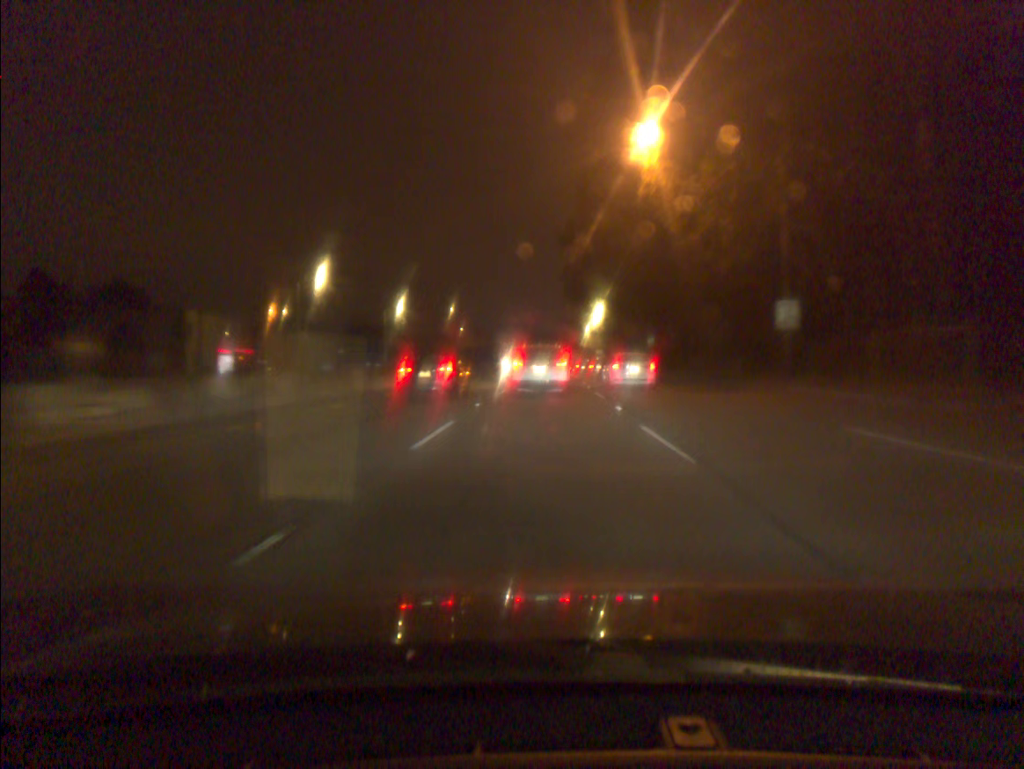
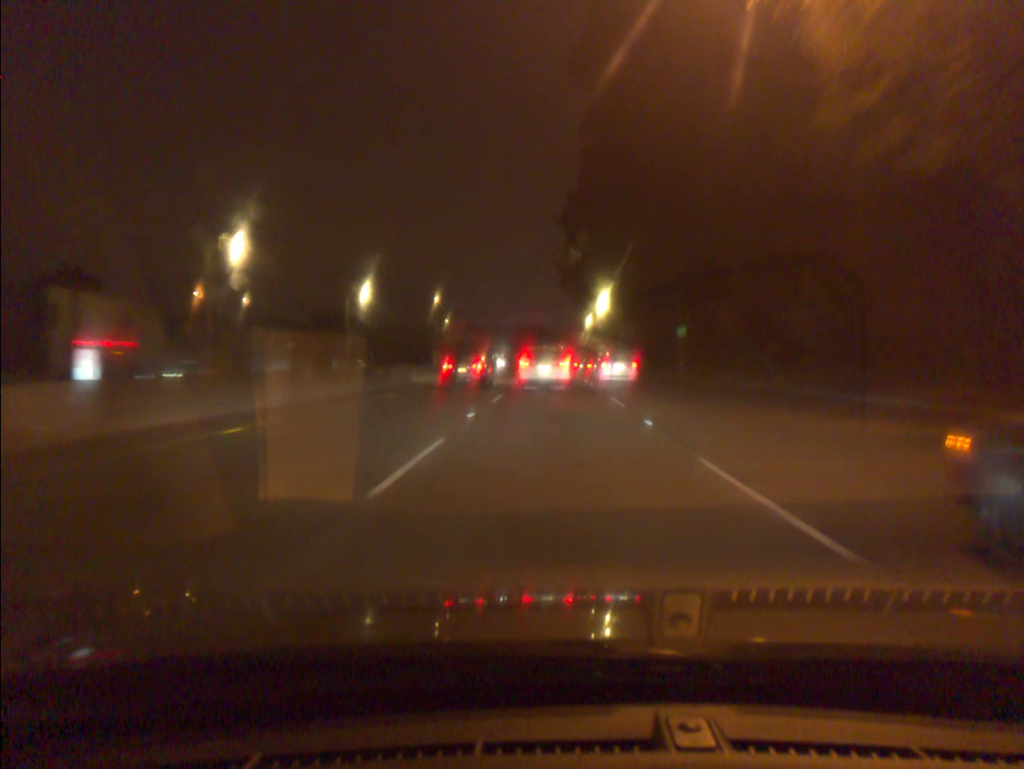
(+0.1, +18.6) m; +1°
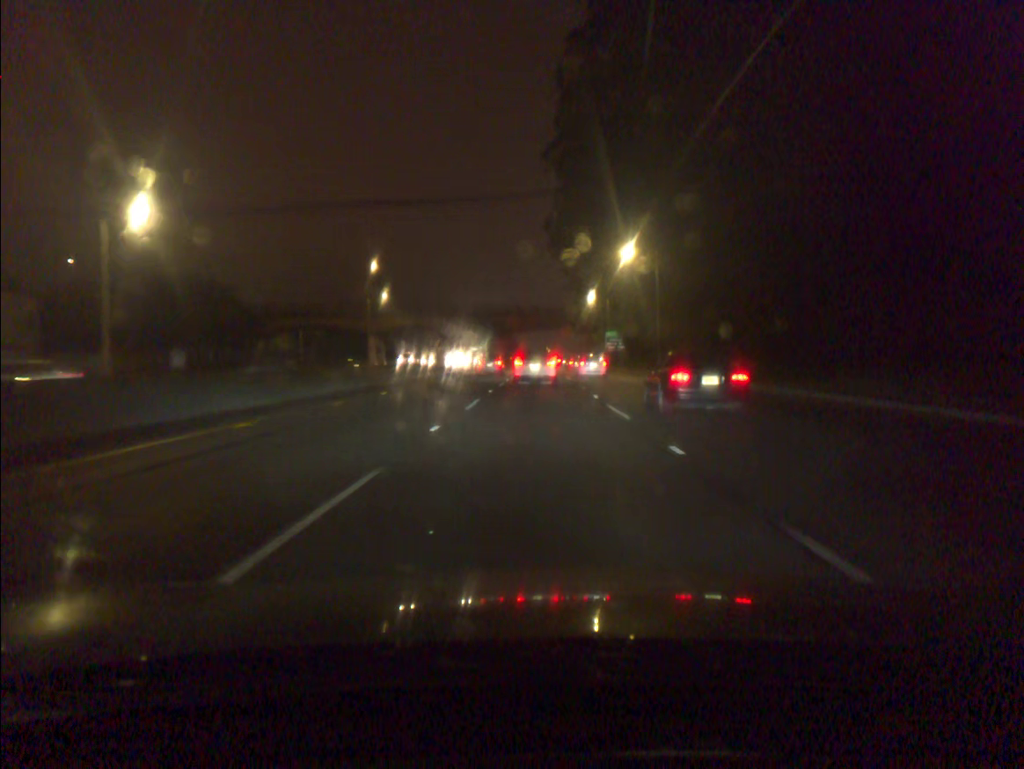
(+0.7, +47.0) m; +1°
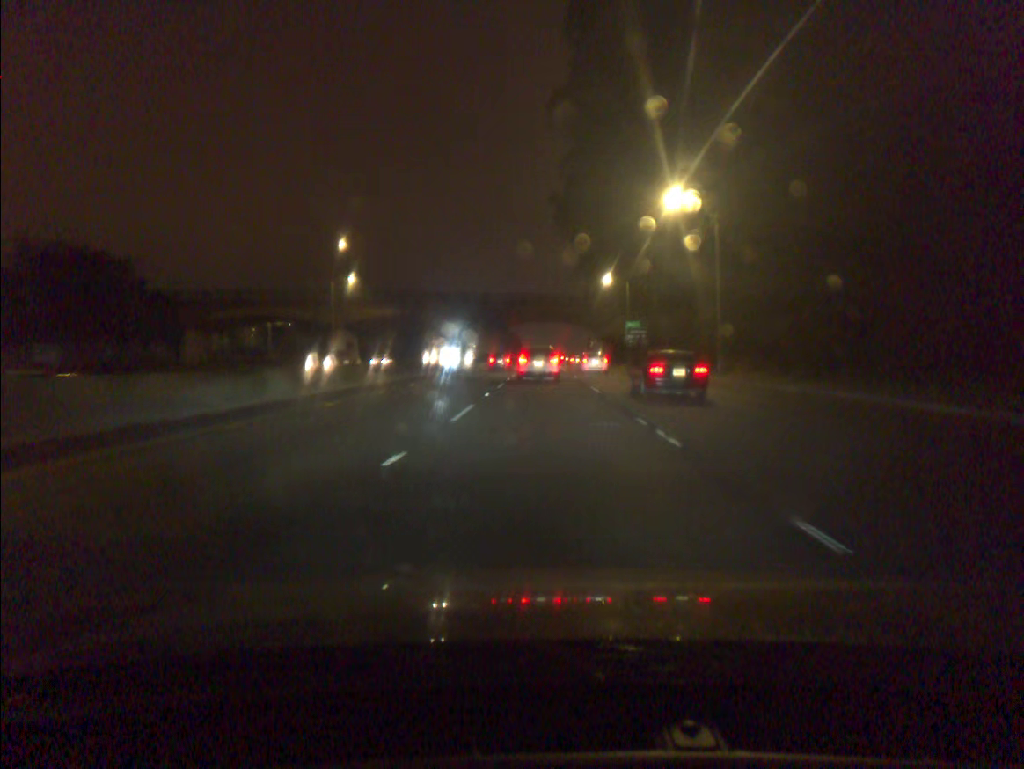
(0.0, +19.2) m; 0°
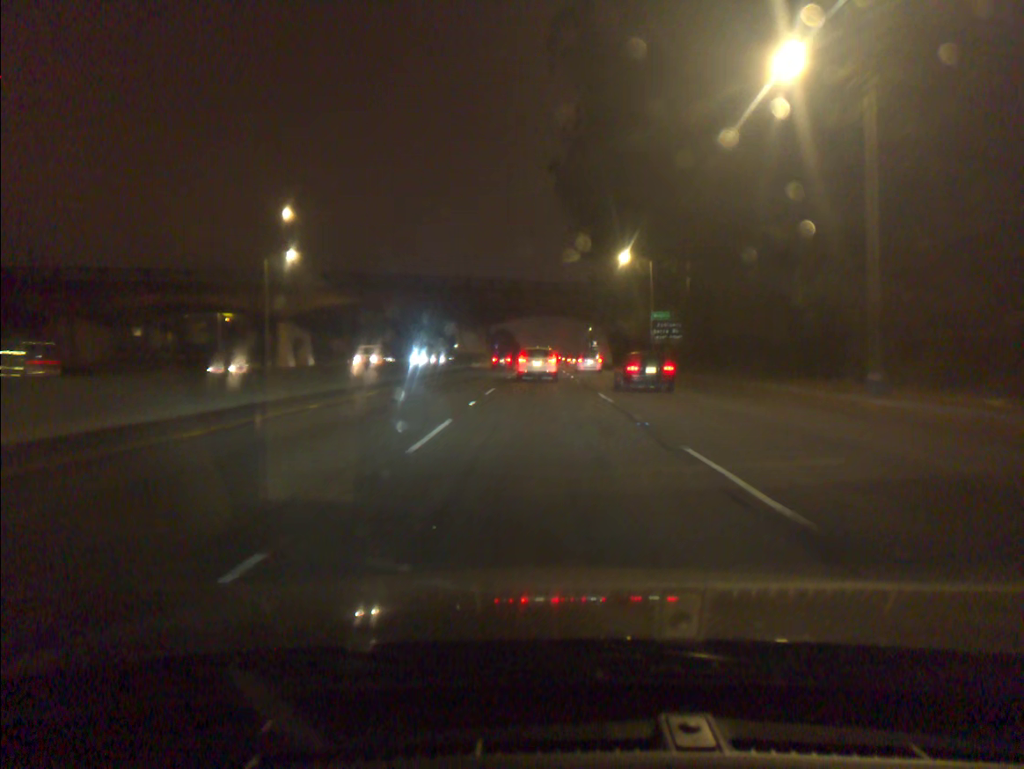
(0.0, +19.6) m; 0°
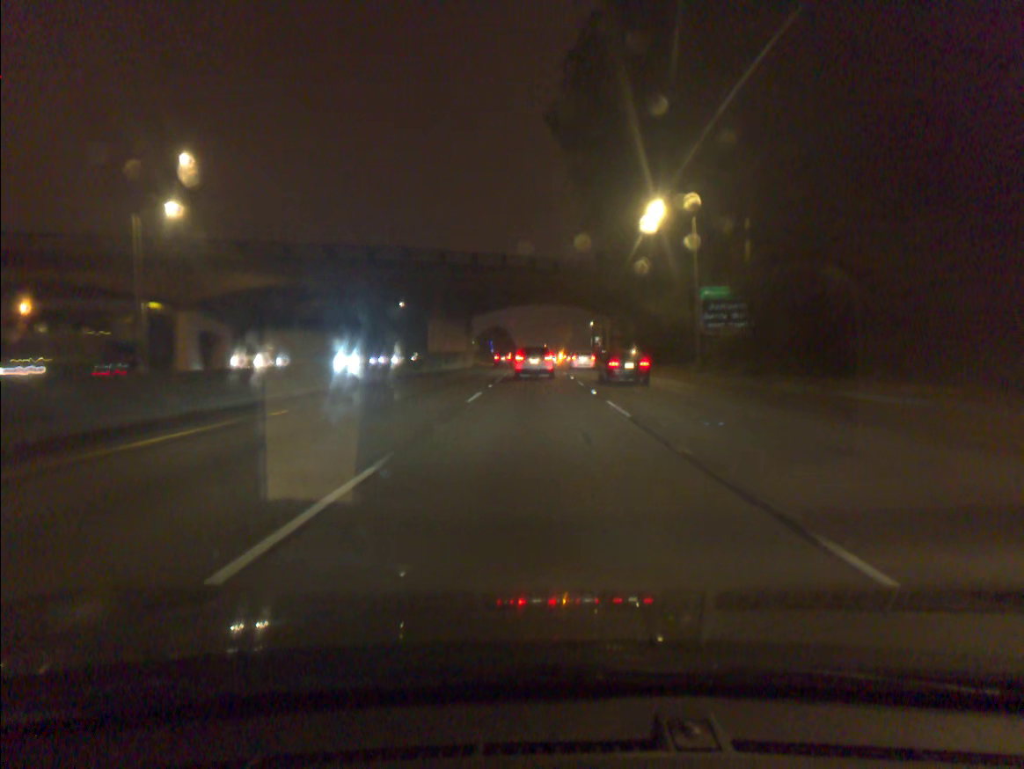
(+0.1, +19.8) m; 0°
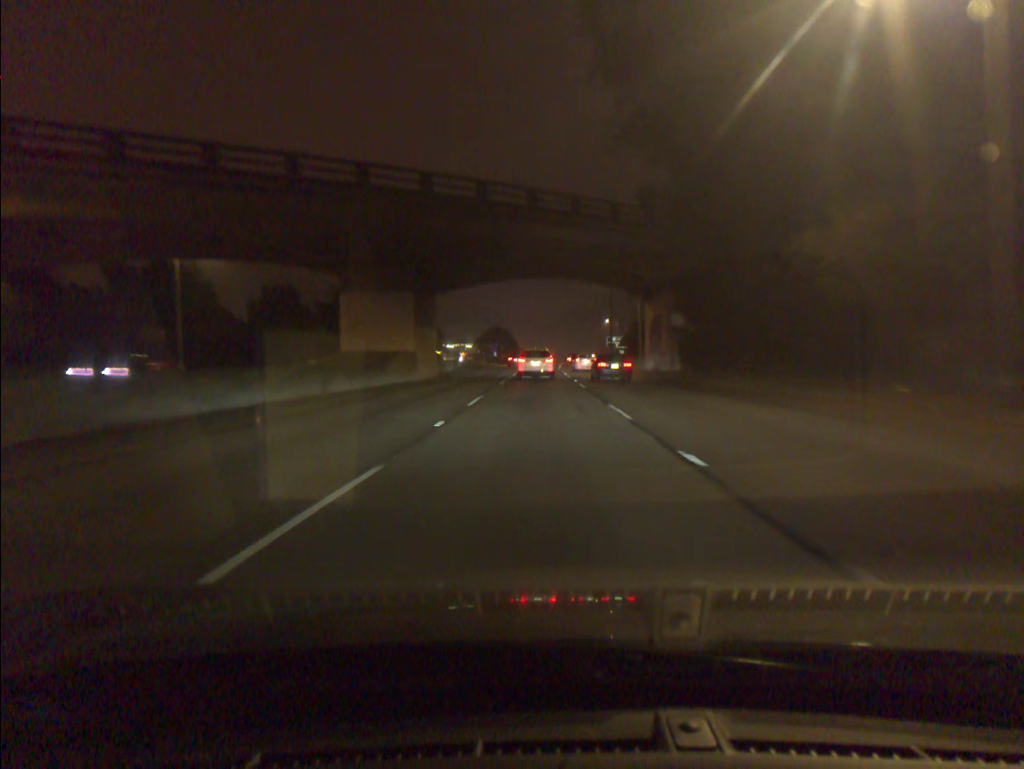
(-0.1, +30.0) m; -1°
